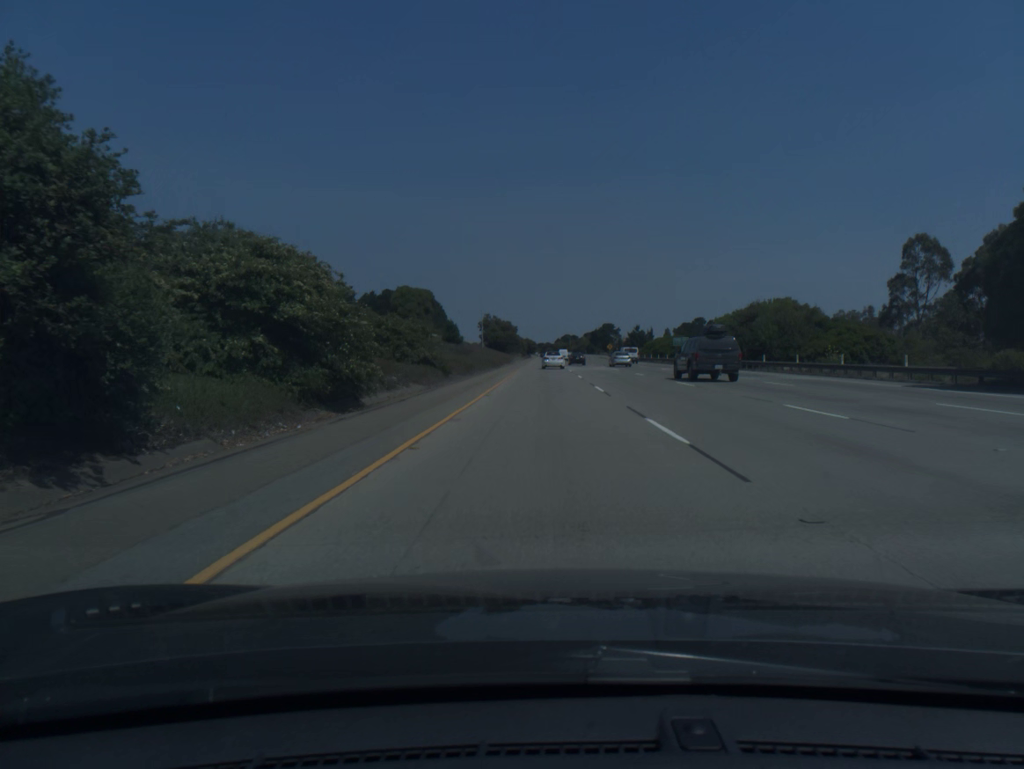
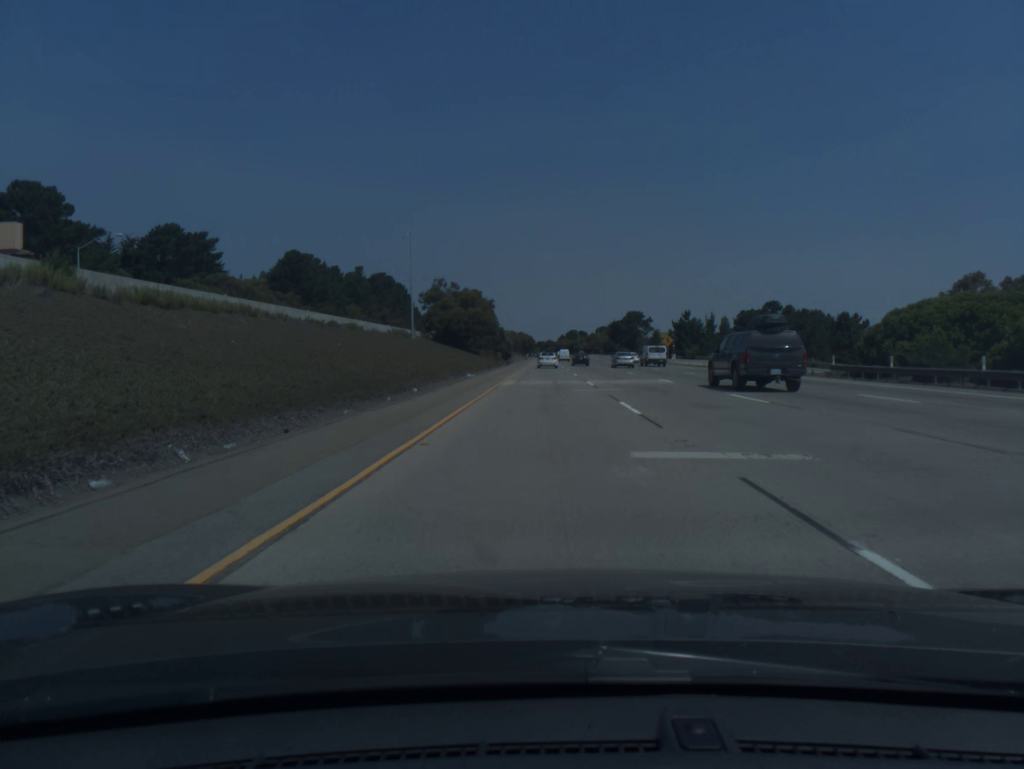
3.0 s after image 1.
(+0.1, +97.5) m; 0°
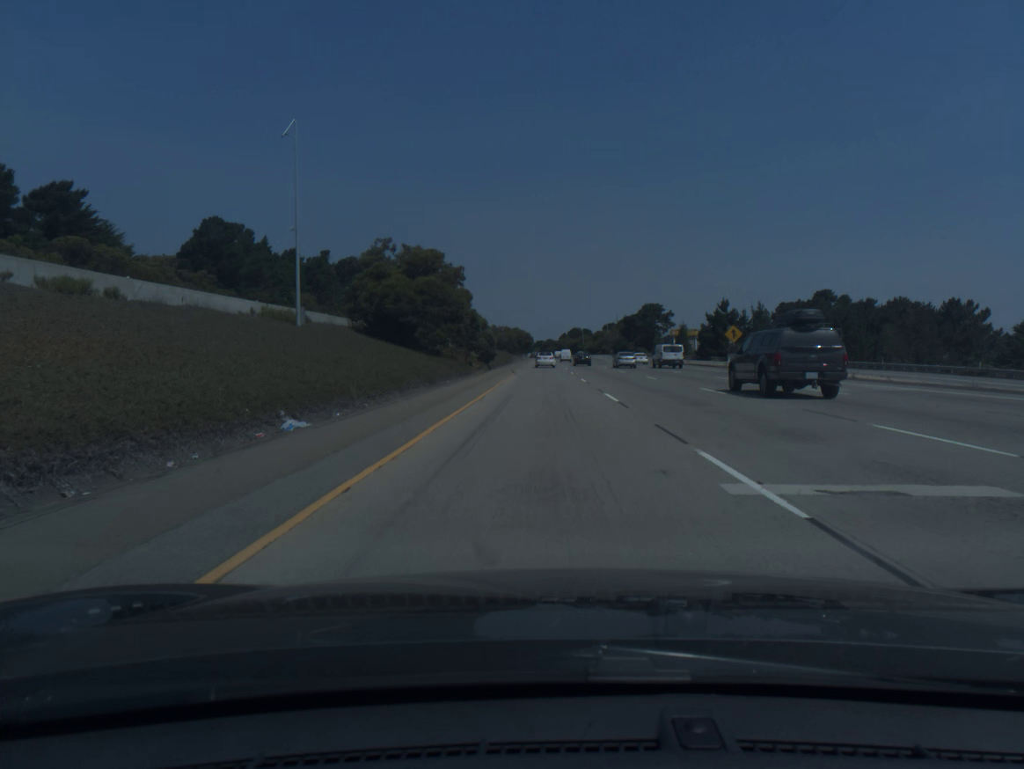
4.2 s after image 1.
(0.0, +39.1) m; 0°
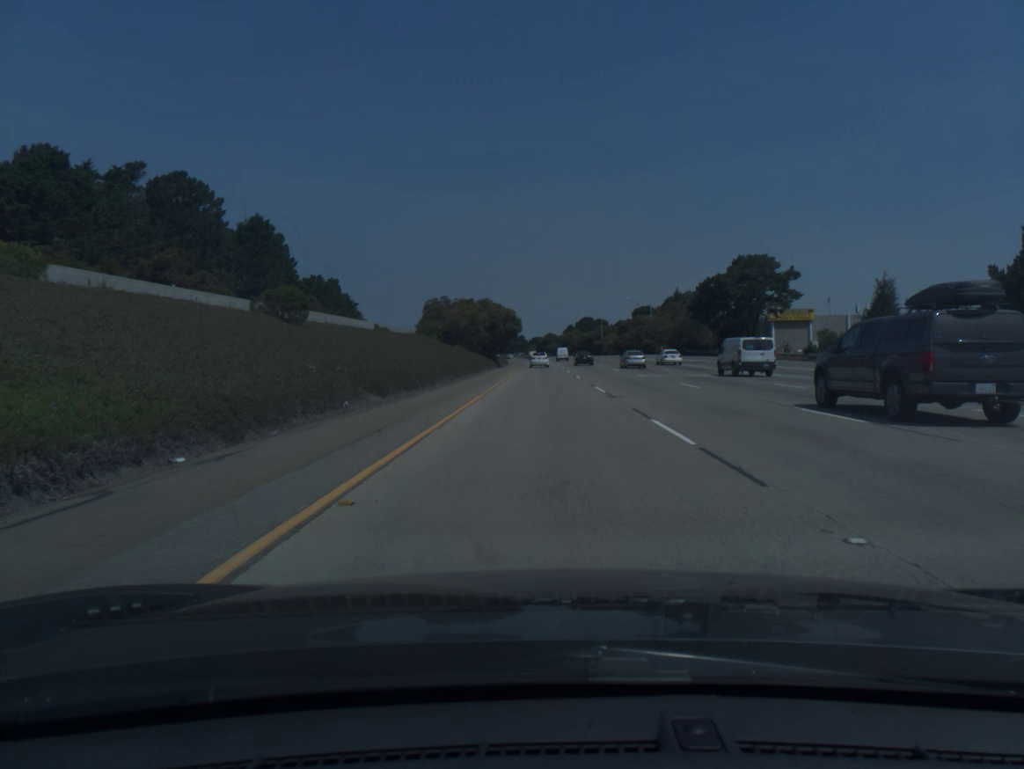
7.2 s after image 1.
(-0.1, +98.0) m; 0°
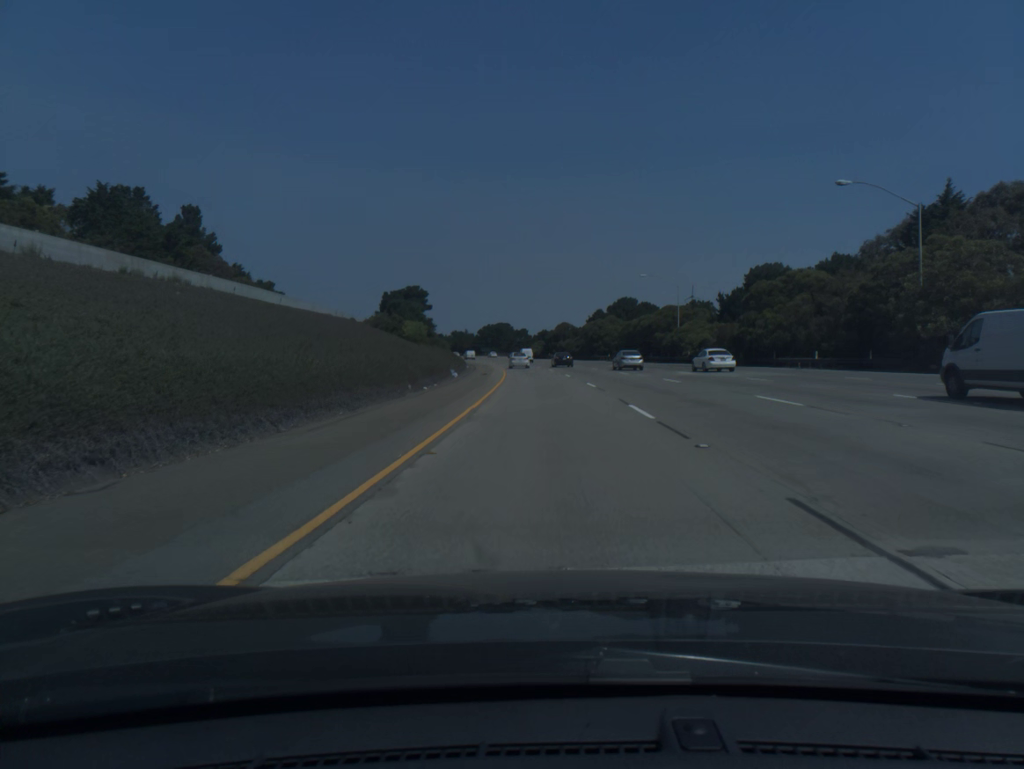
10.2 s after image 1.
(-0.3, +98.4) m; -1°
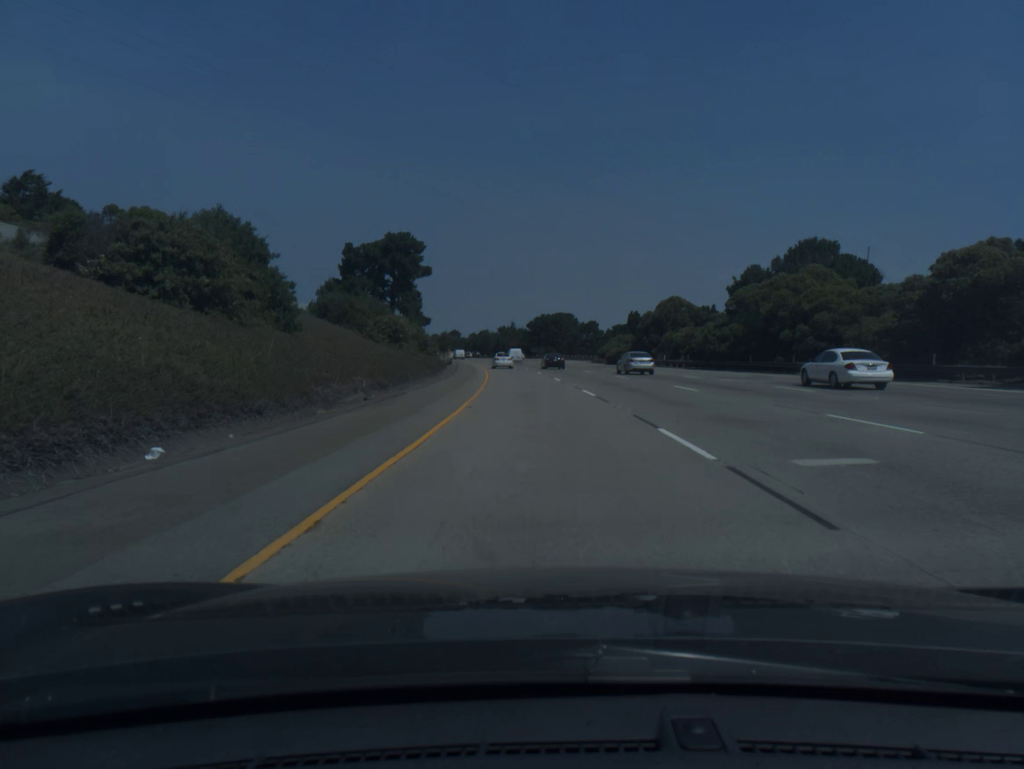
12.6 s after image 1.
(-2.4, +78.6) m; -4°
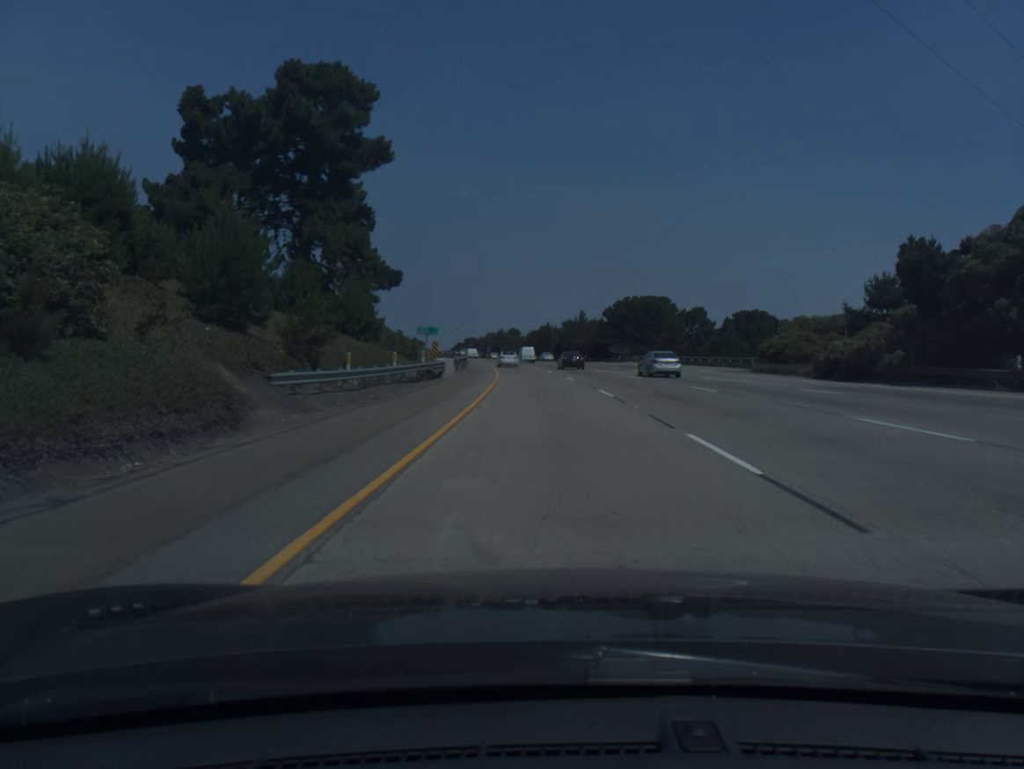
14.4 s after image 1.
(-2.7, +58.9) m; -5°
